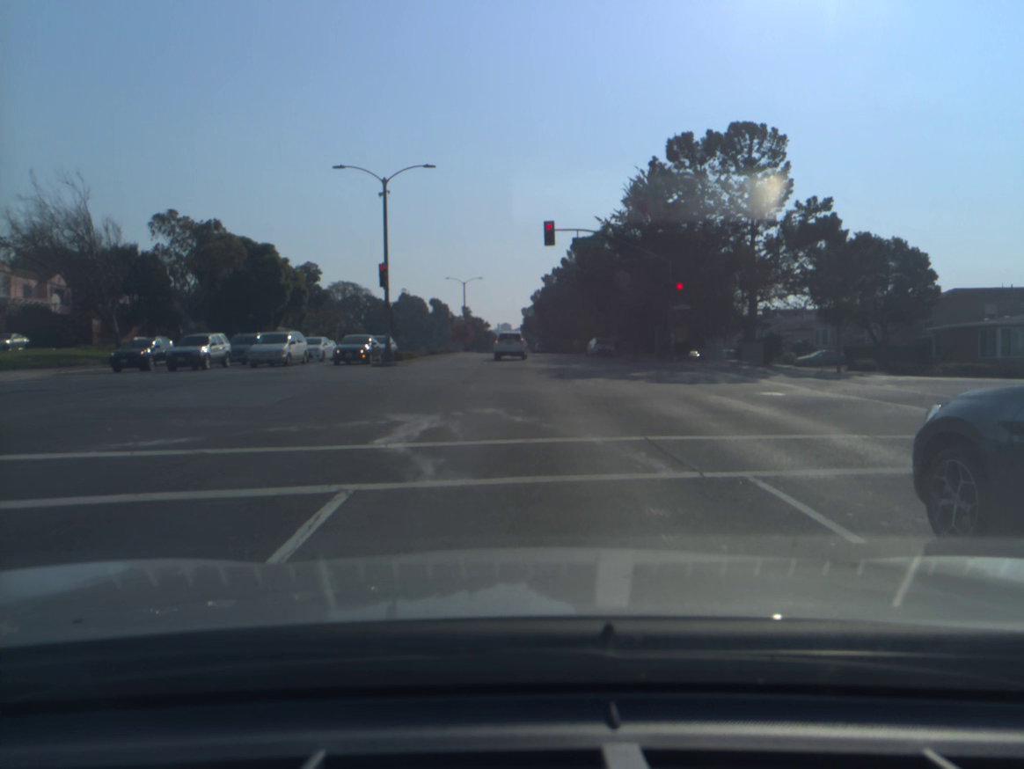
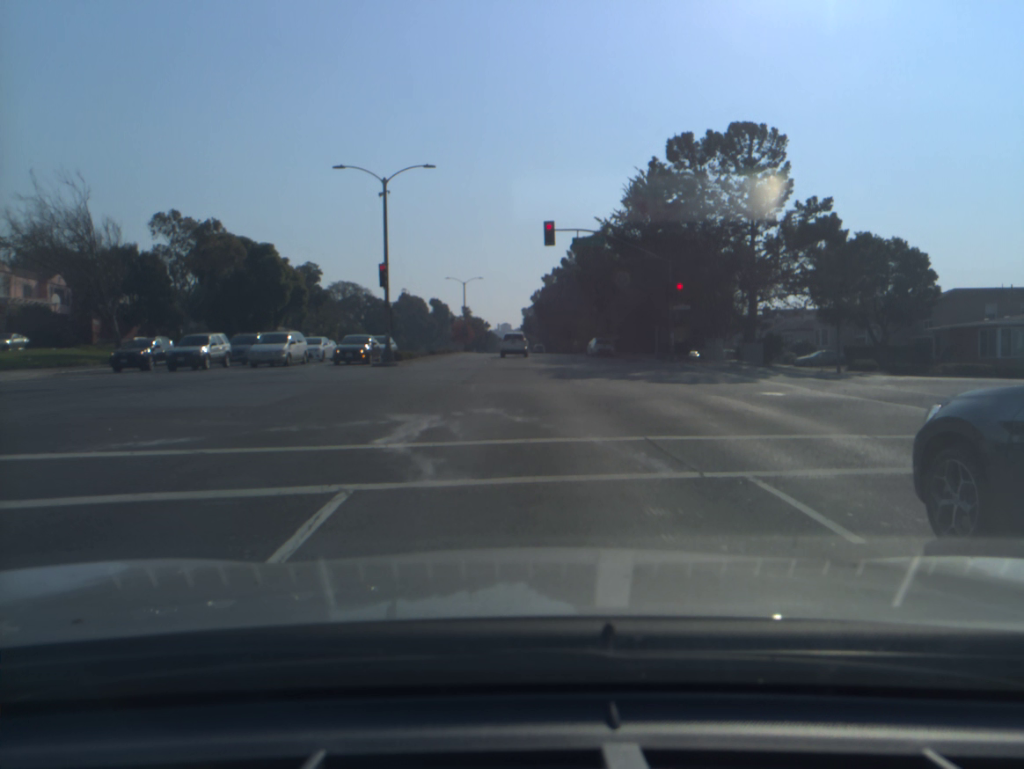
(0.0, 0.0) m; 0°
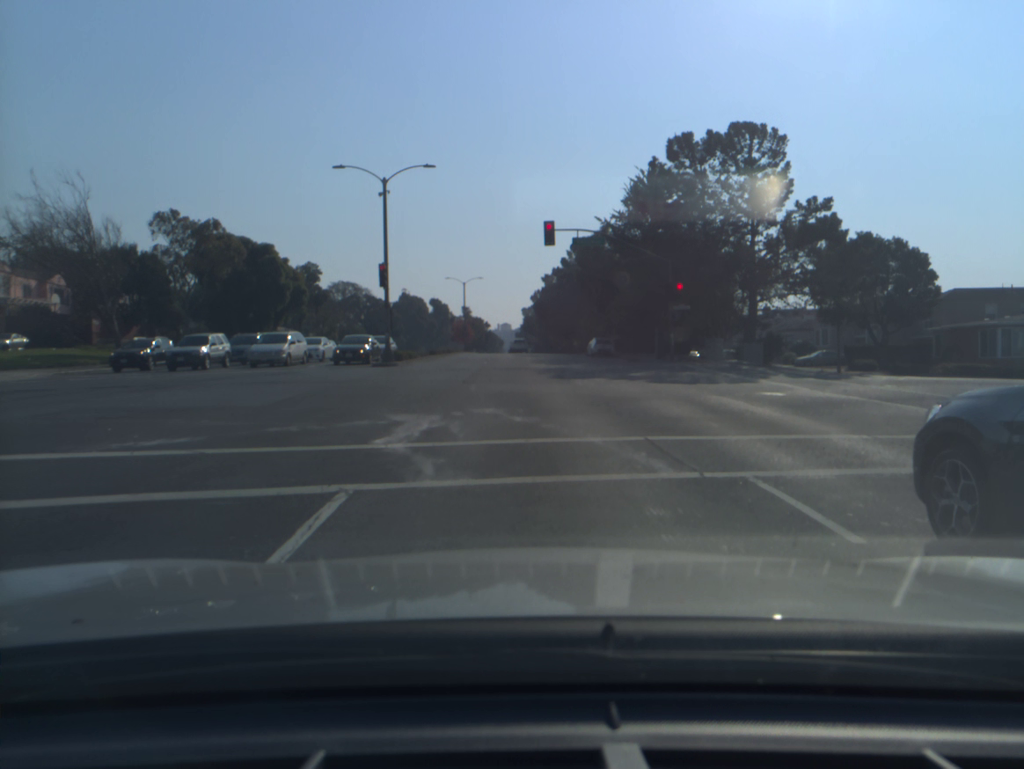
(0.0, 0.0) m; 0°
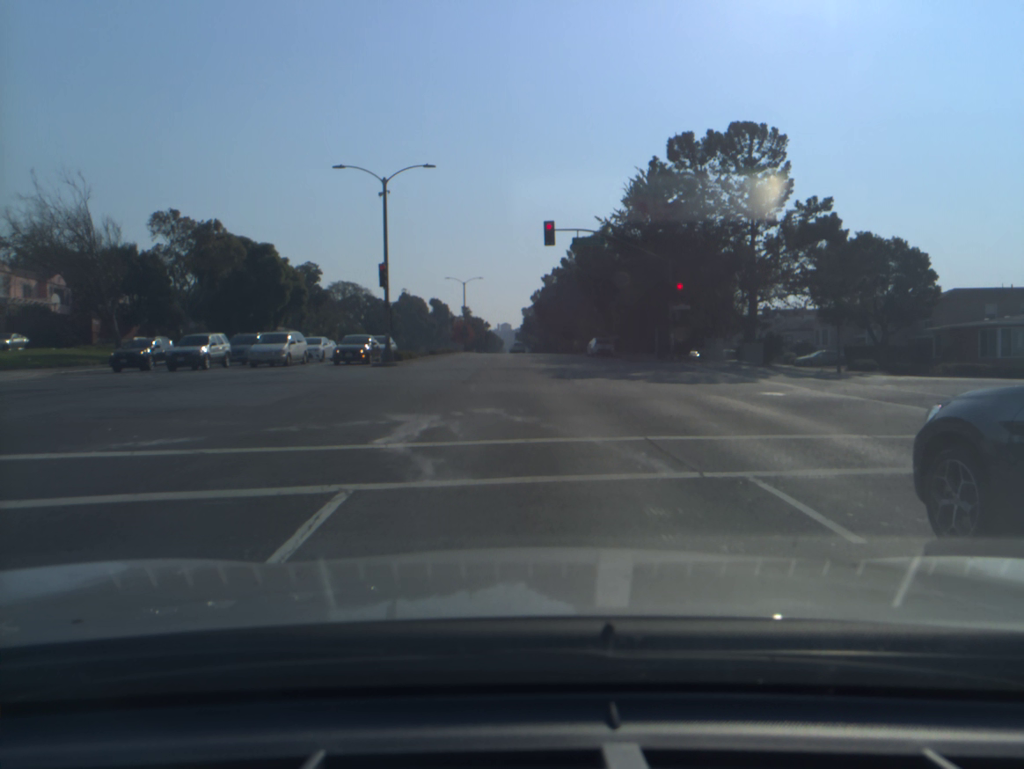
(0.0, 0.0) m; 0°
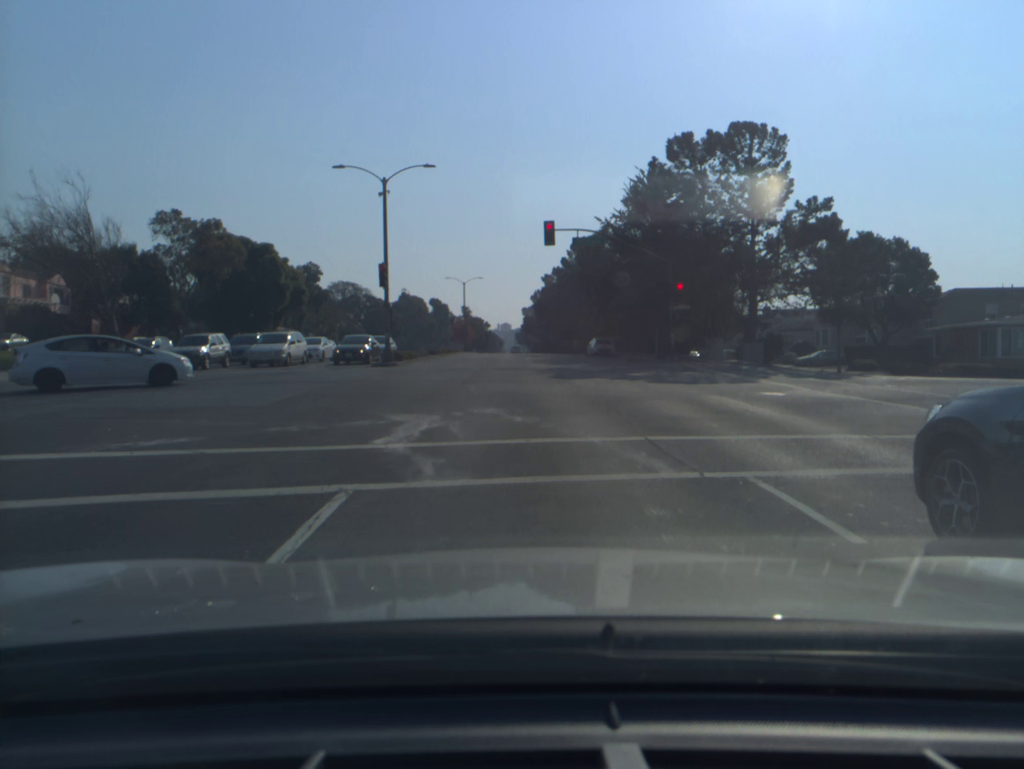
(0.0, 0.0) m; 0°
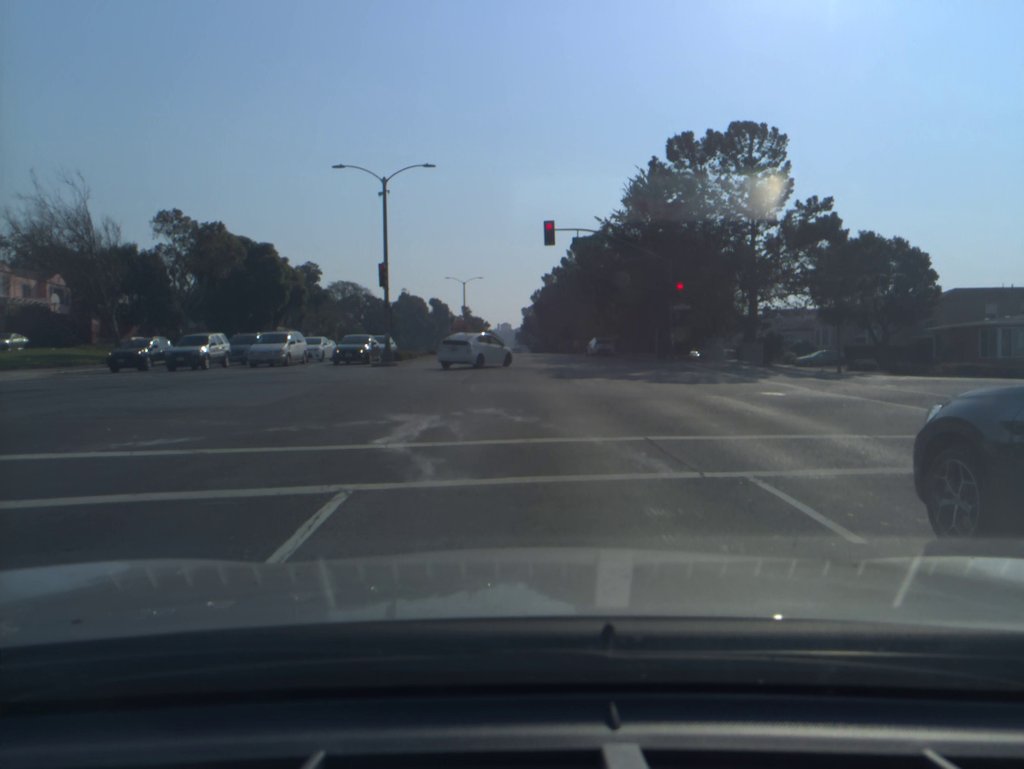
(0.0, 0.0) m; 0°
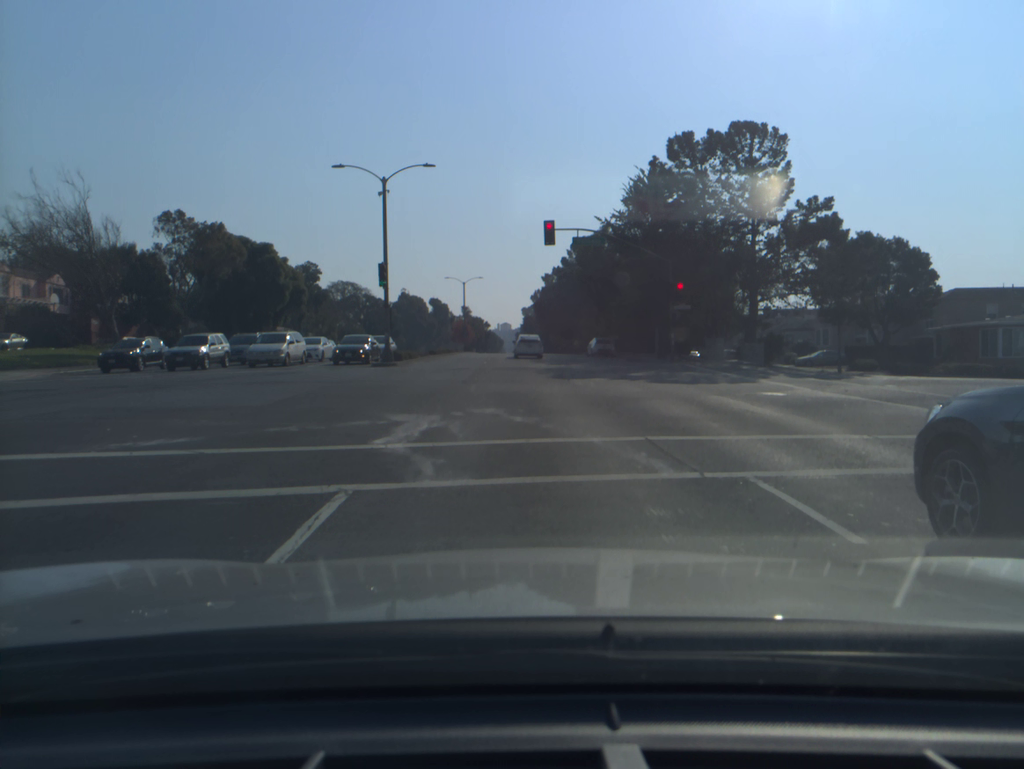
(0.0, 0.0) m; 0°
